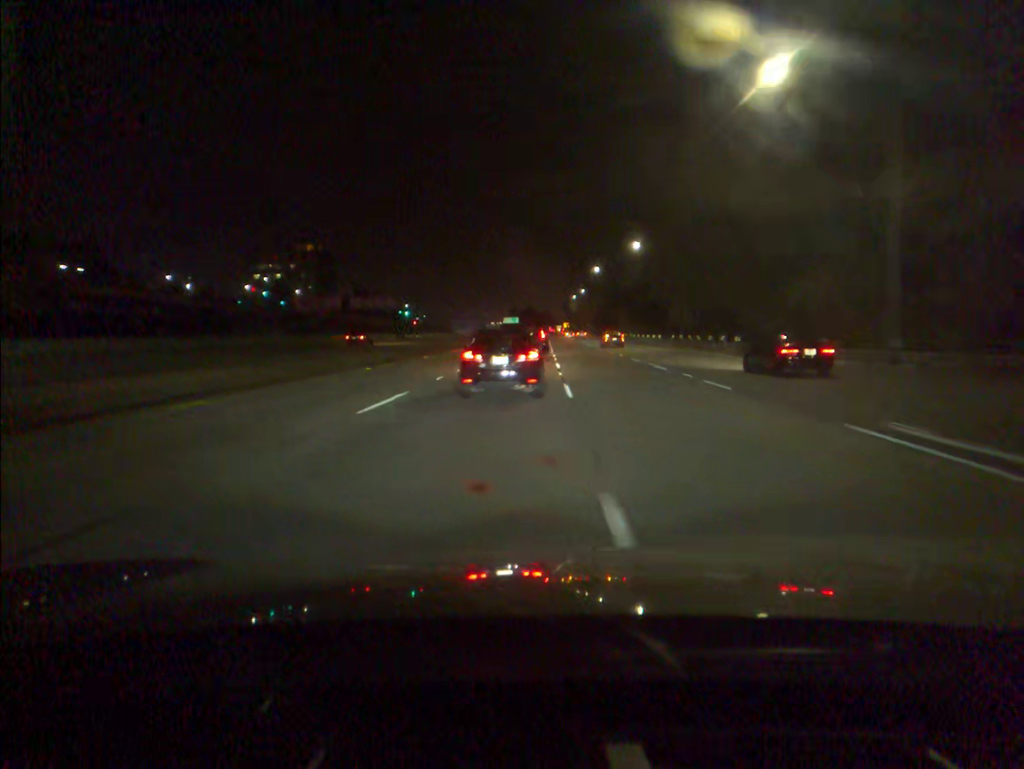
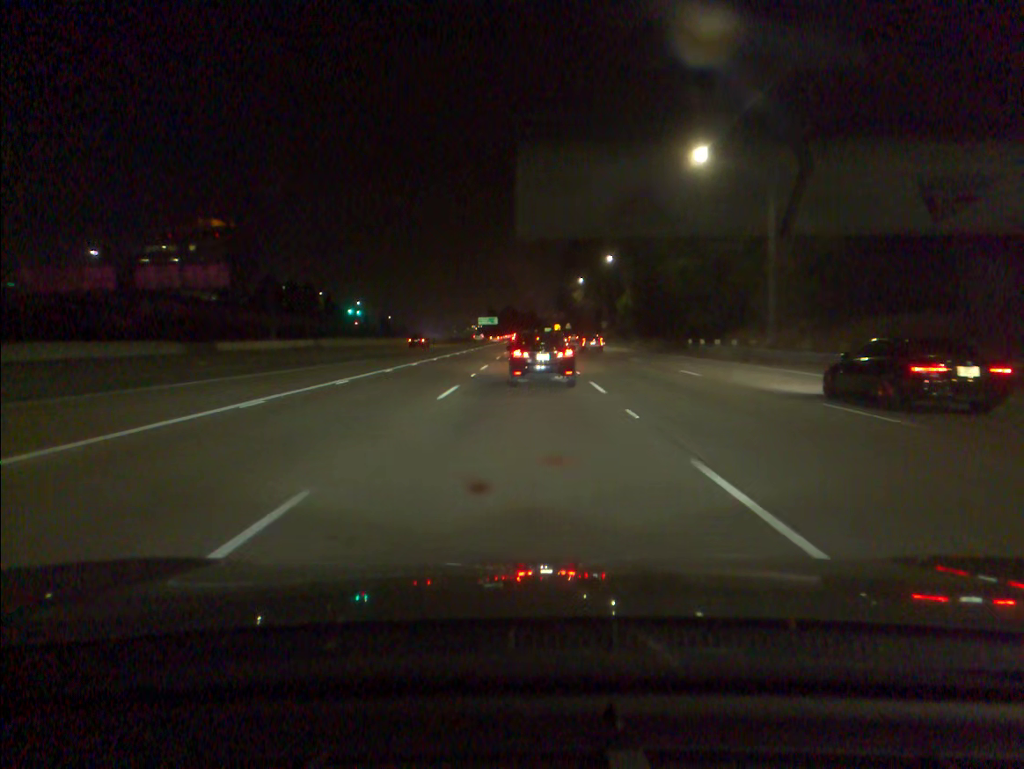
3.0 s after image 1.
(+1.0, +83.7) m; +1°
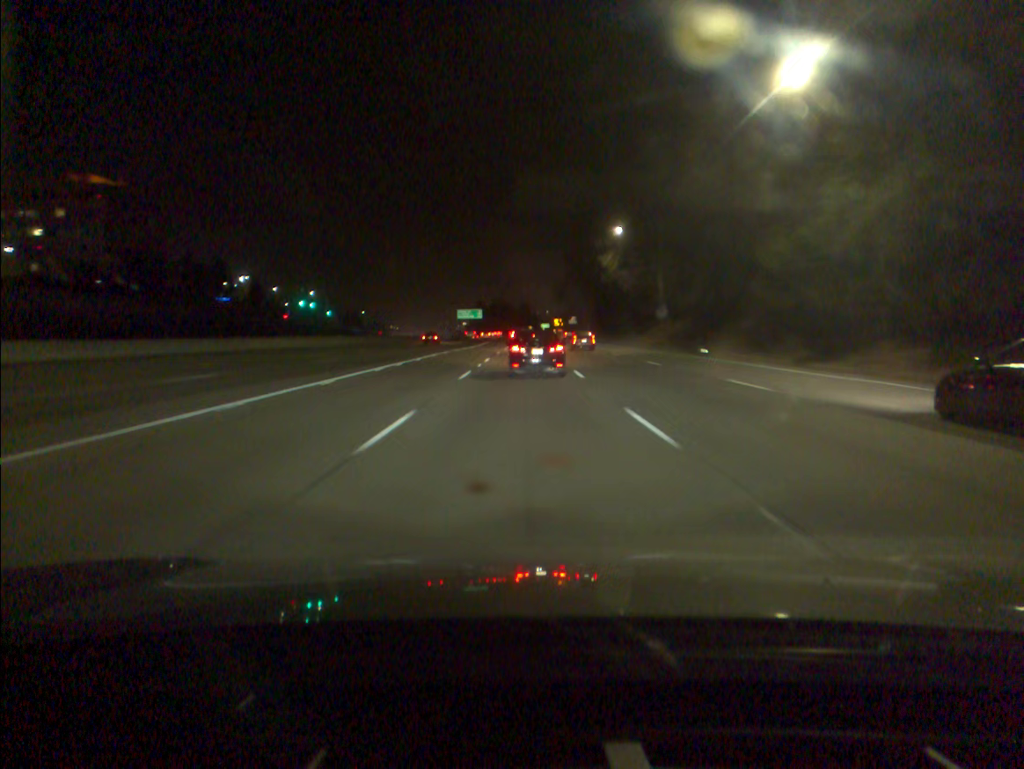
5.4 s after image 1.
(+0.4, +66.3) m; +1°
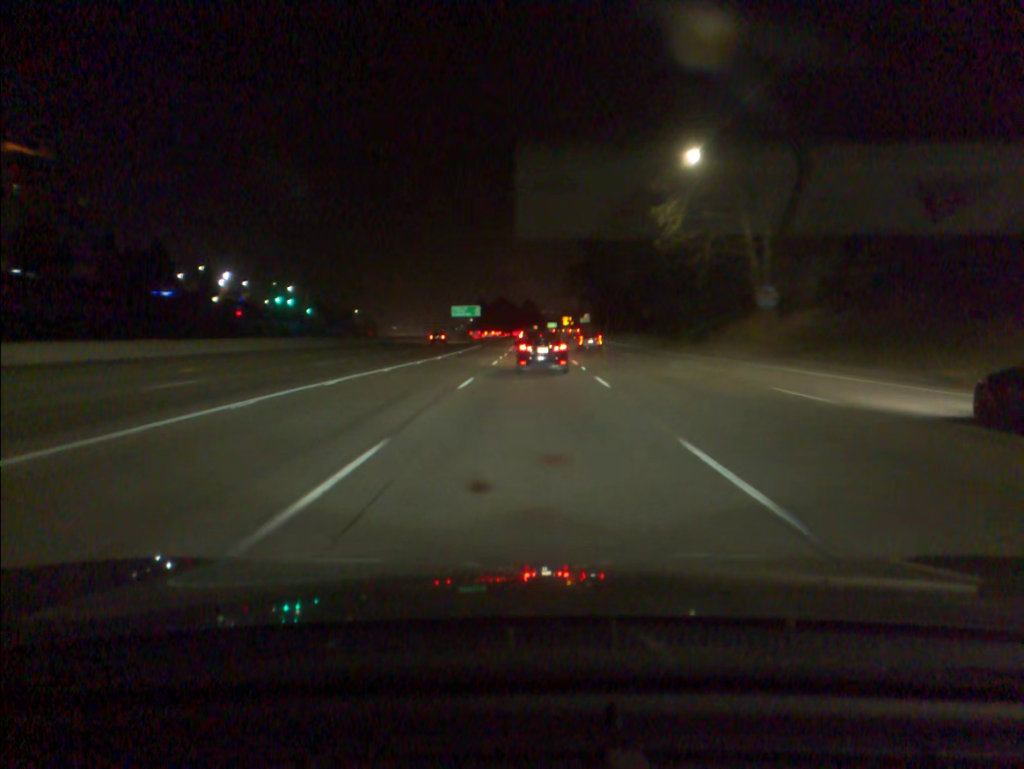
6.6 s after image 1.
(-0.1, +32.6) m; 0°
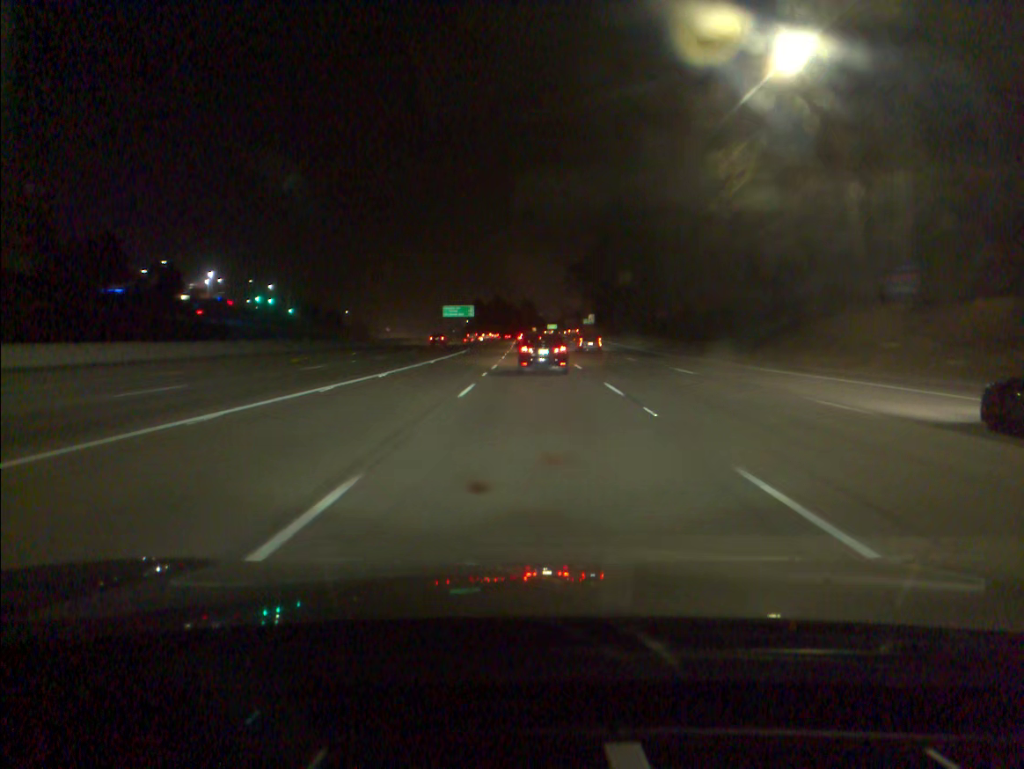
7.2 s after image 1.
(0.0, +16.2) m; 0°
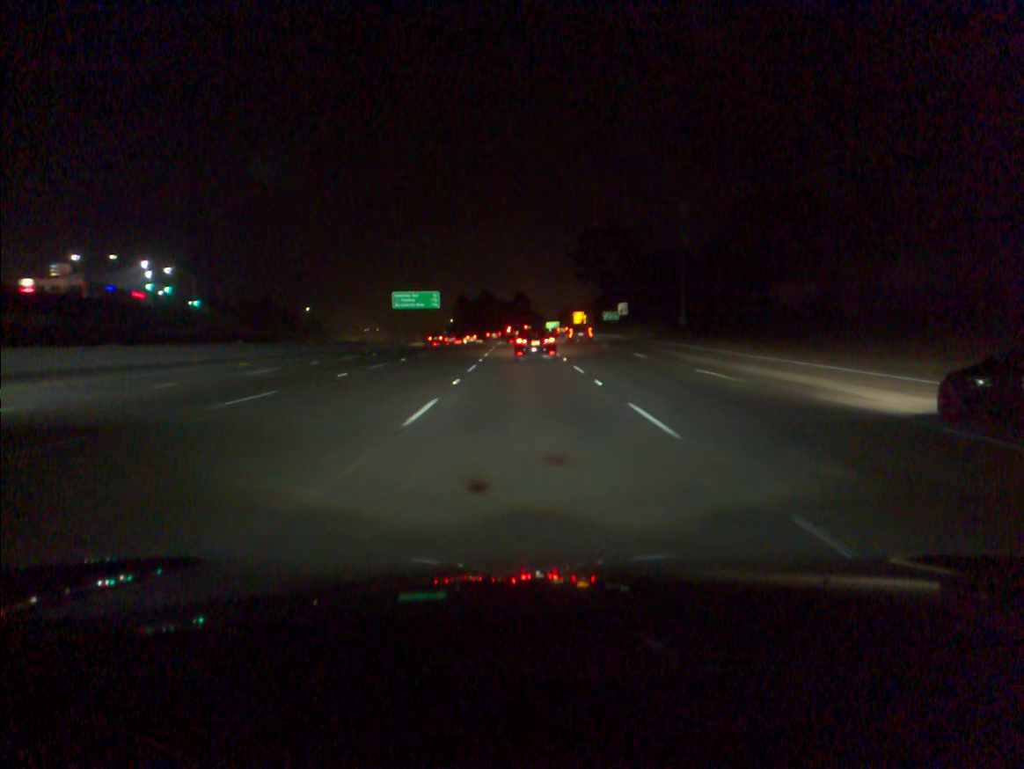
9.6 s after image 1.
(+0.3, +64.8) m; 0°
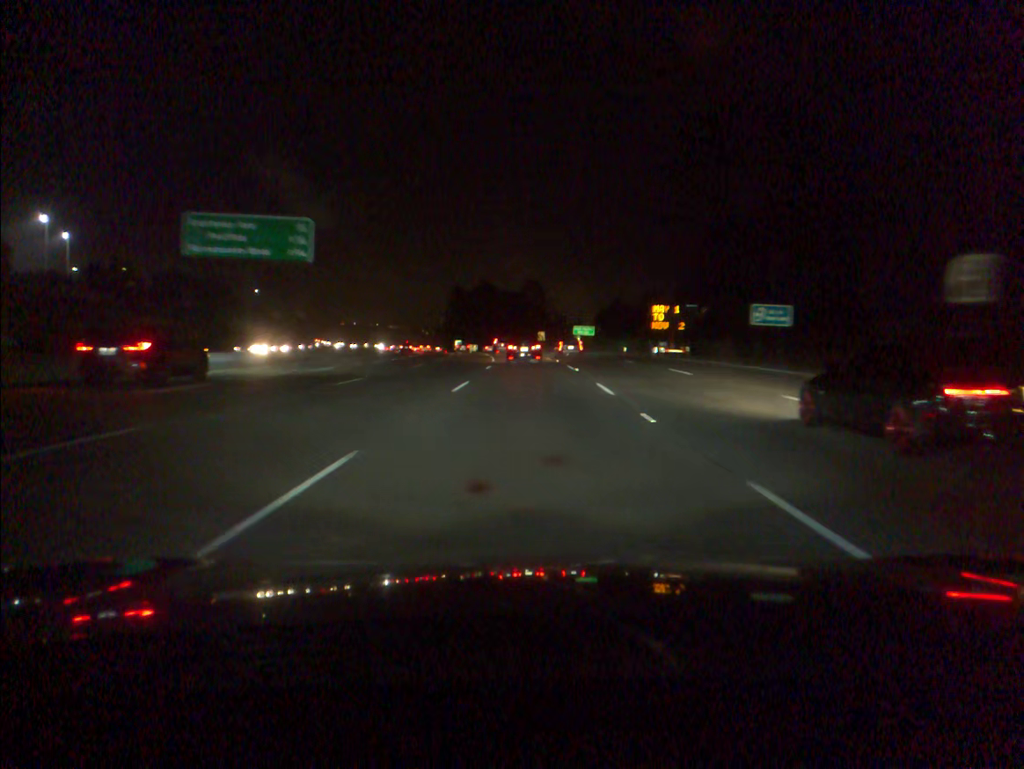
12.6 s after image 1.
(-0.5, +80.0) m; -1°
